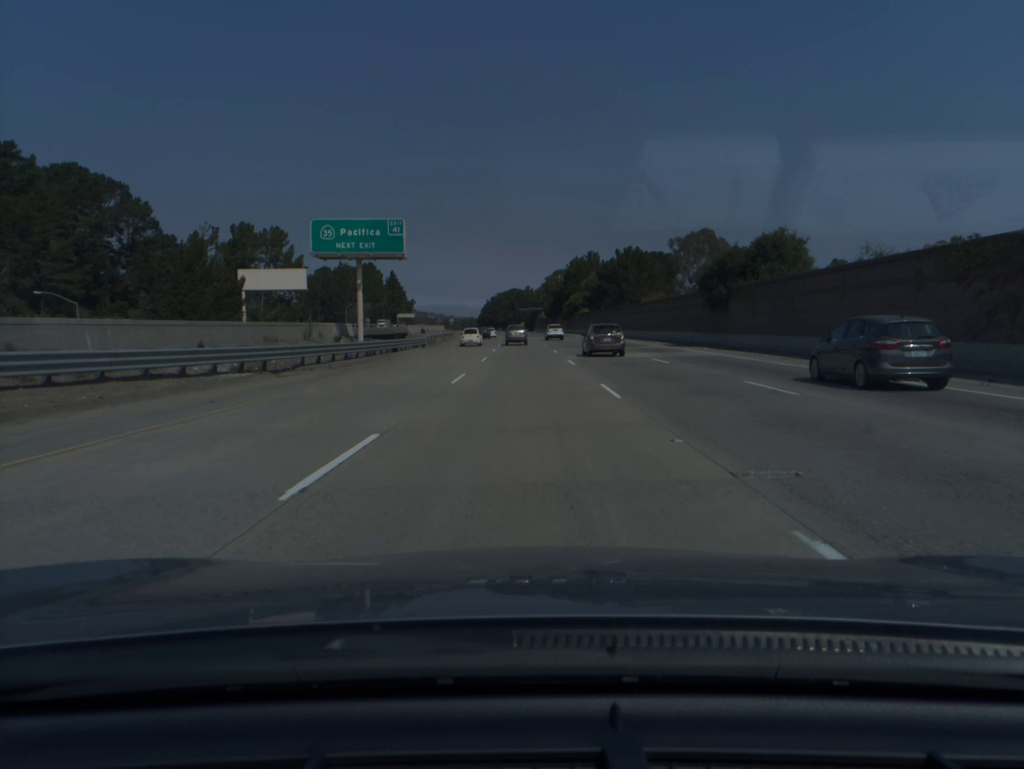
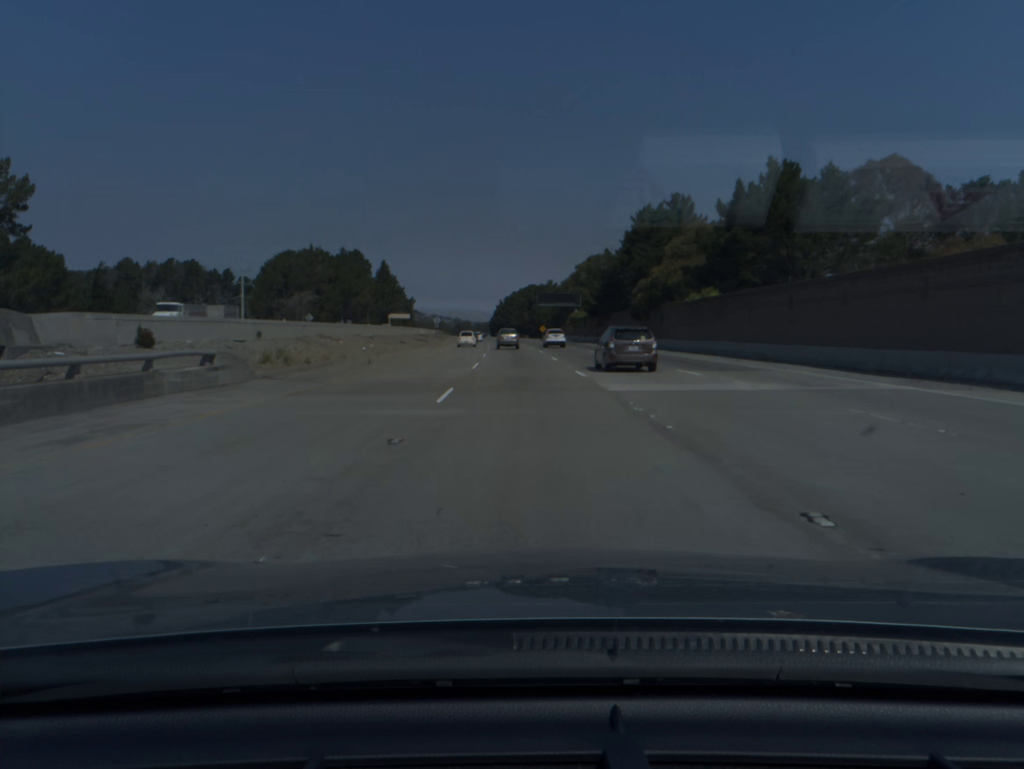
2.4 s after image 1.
(-0.8, +79.1) m; -1°
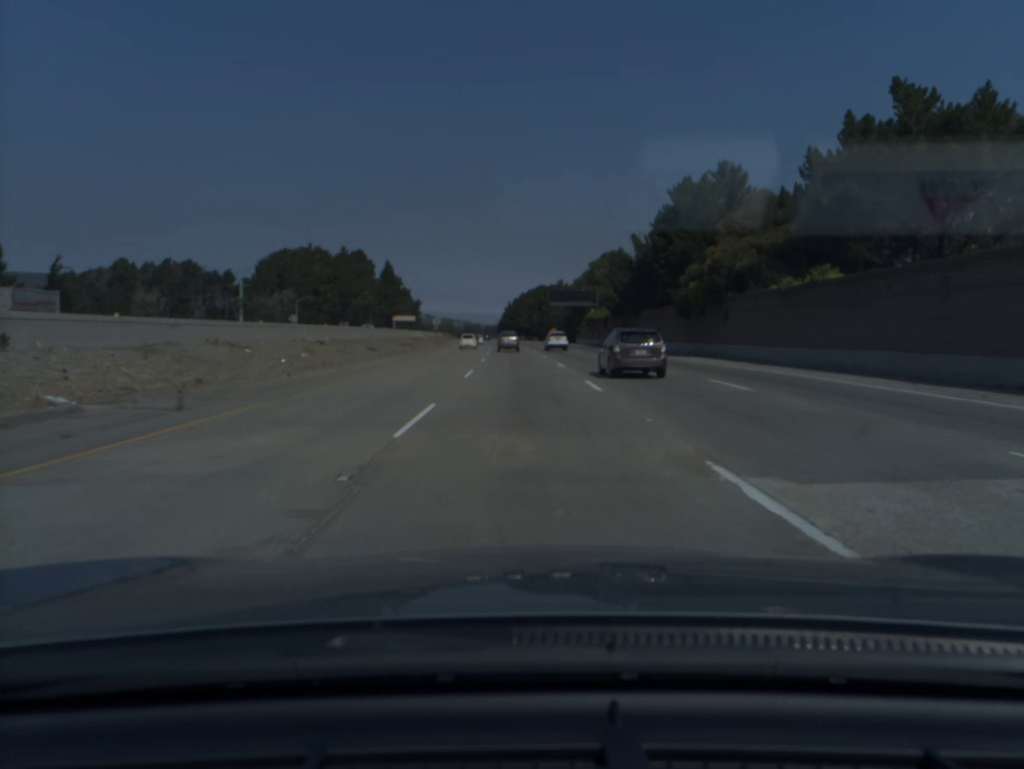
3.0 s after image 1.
(-0.1, +19.8) m; -1°
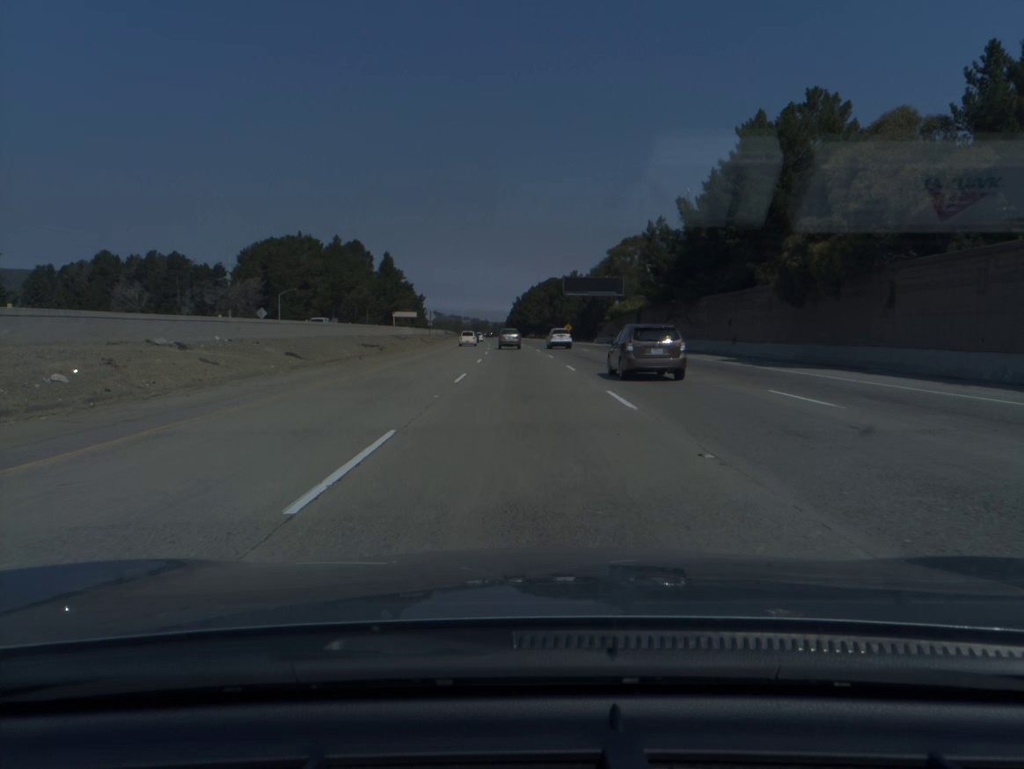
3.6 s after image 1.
(-0.1, +19.8) m; -1°
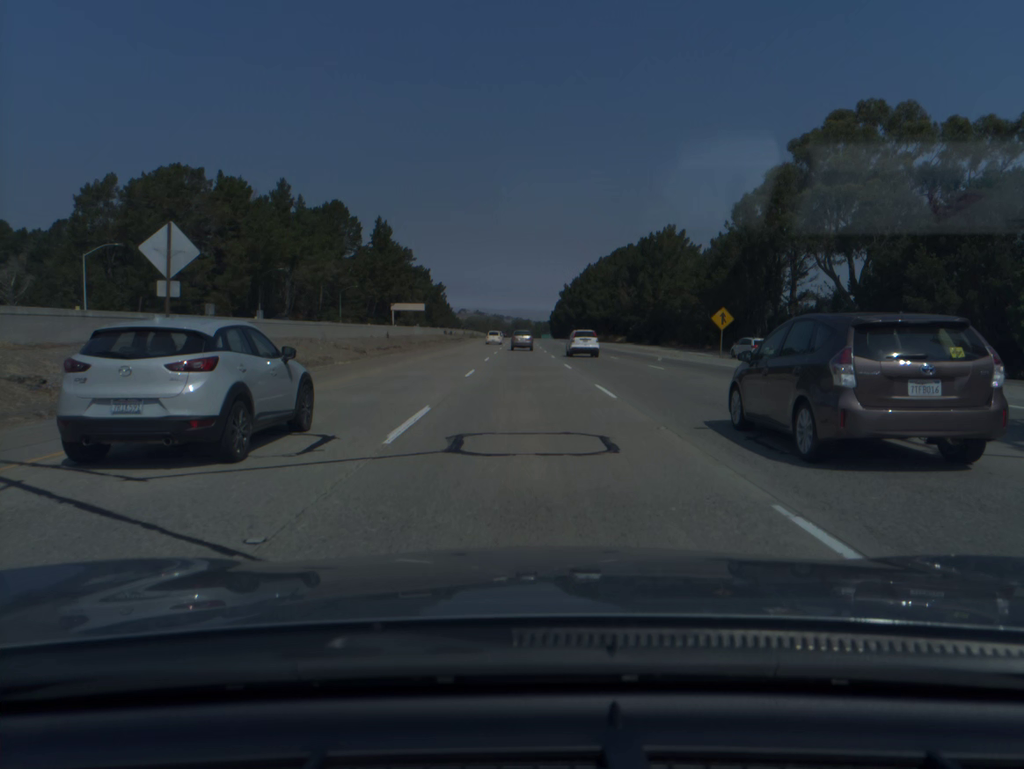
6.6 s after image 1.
(-2.8, +99.4) m; -3°
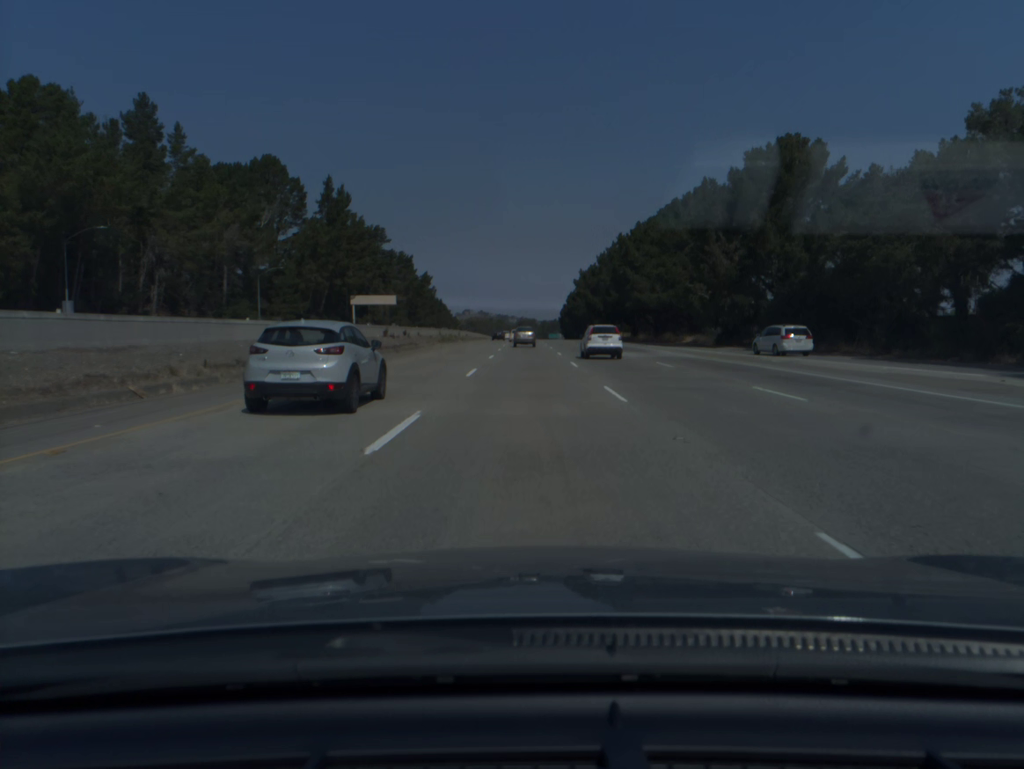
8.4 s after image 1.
(-0.4, +59.8) m; 0°
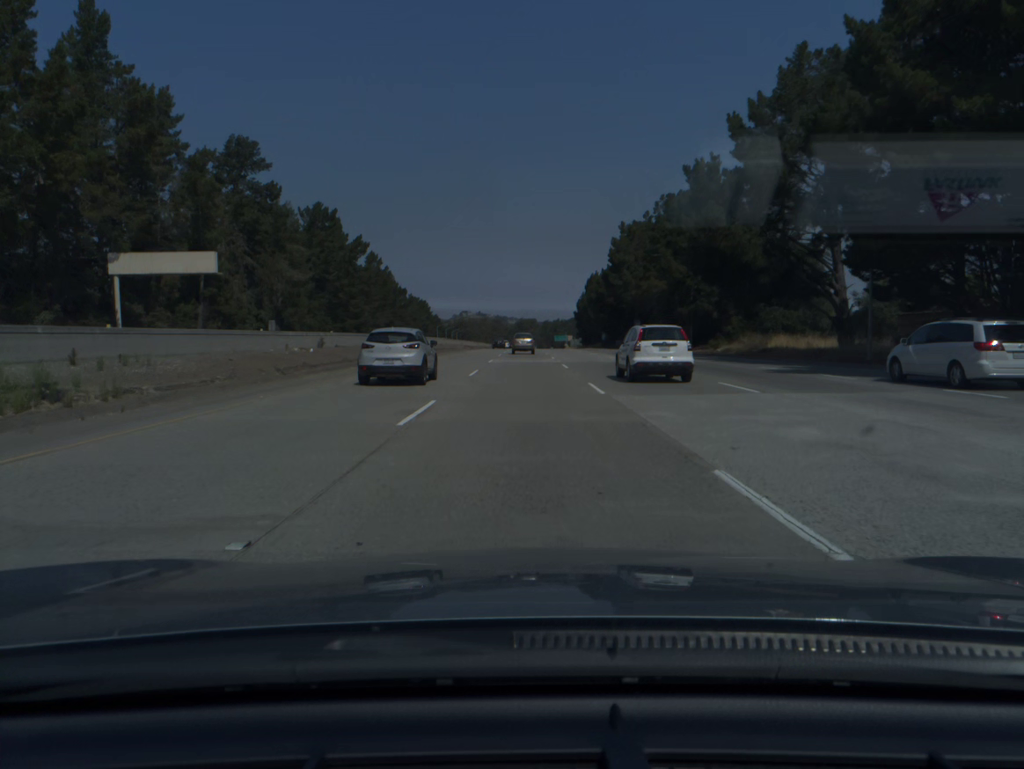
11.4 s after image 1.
(-0.1, +99.2) m; 0°
